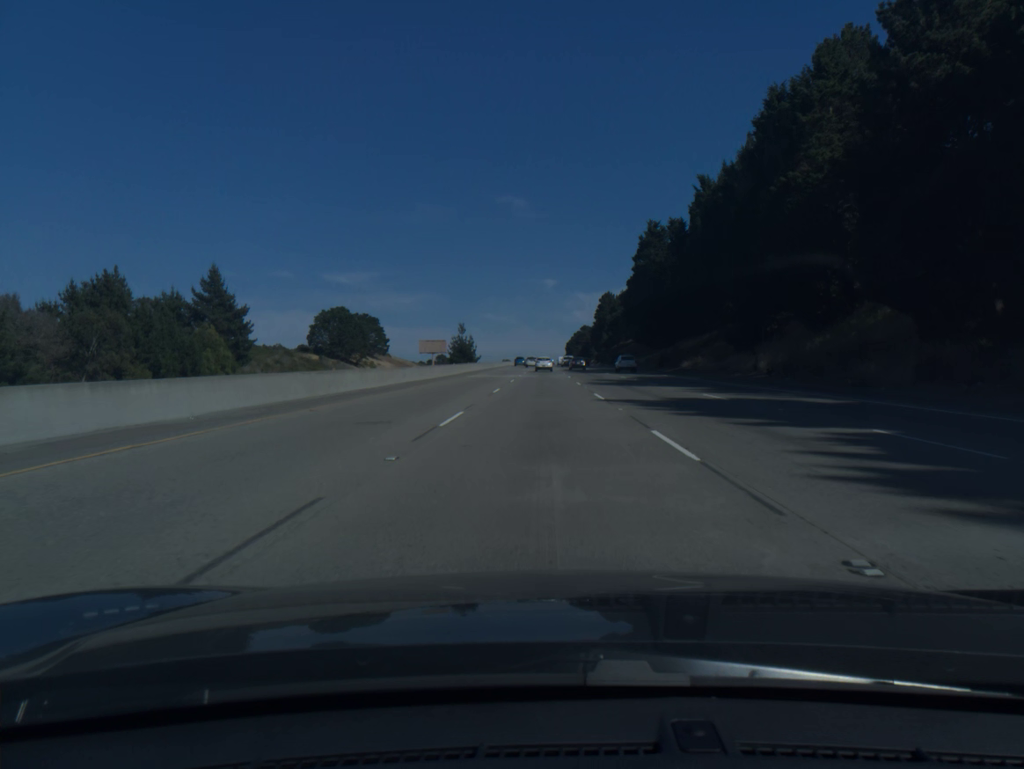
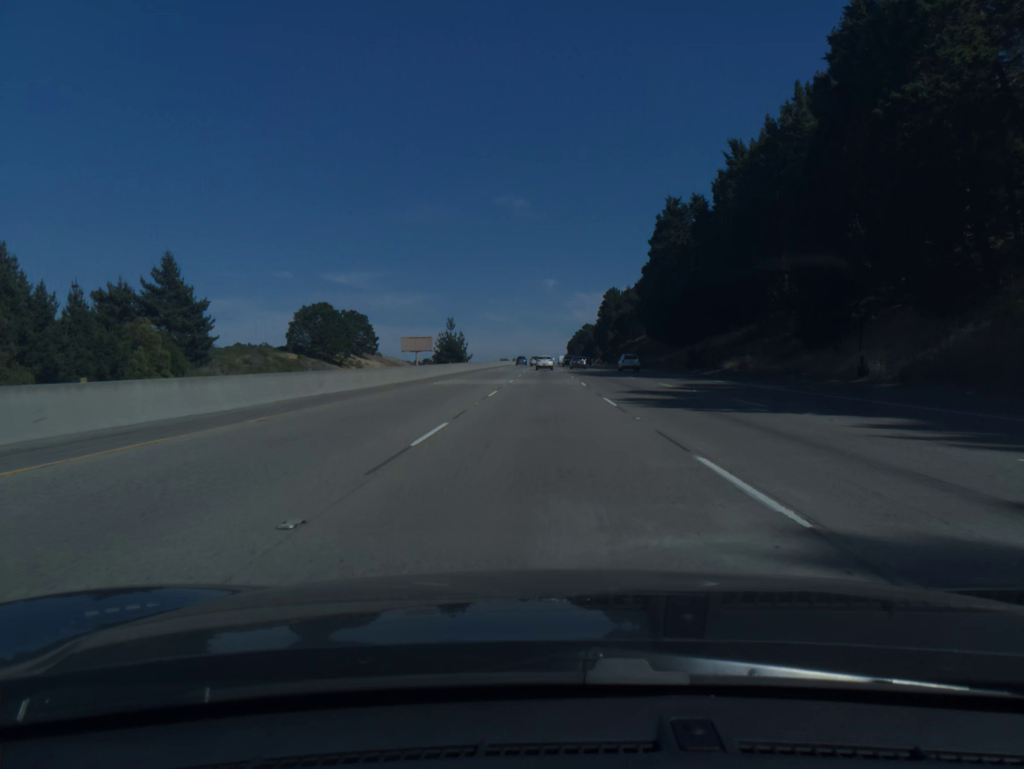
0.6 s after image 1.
(0.0, +18.2) m; 0°
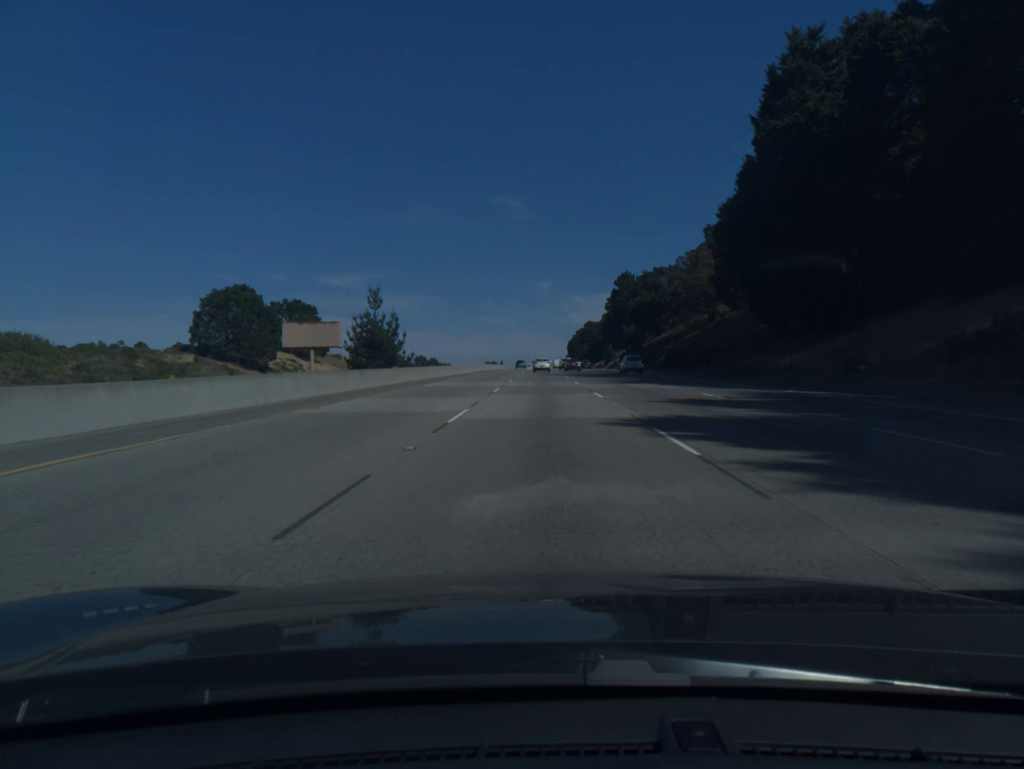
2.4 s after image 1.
(+0.1, +54.5) m; 0°
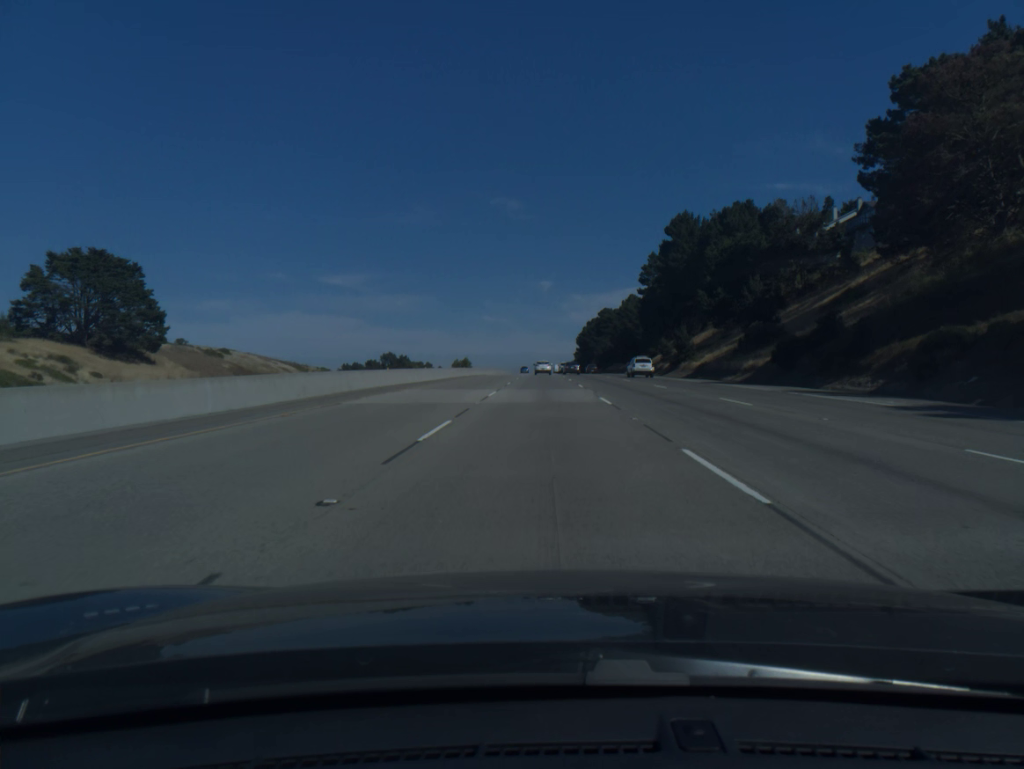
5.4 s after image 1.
(-0.1, +90.8) m; 0°
